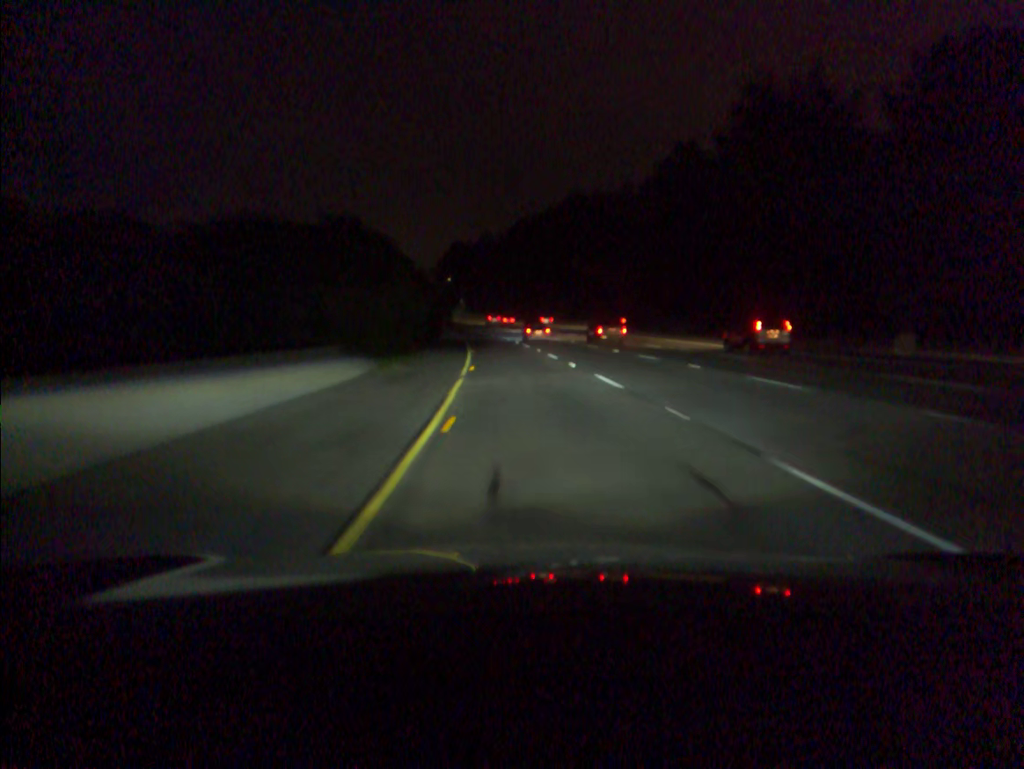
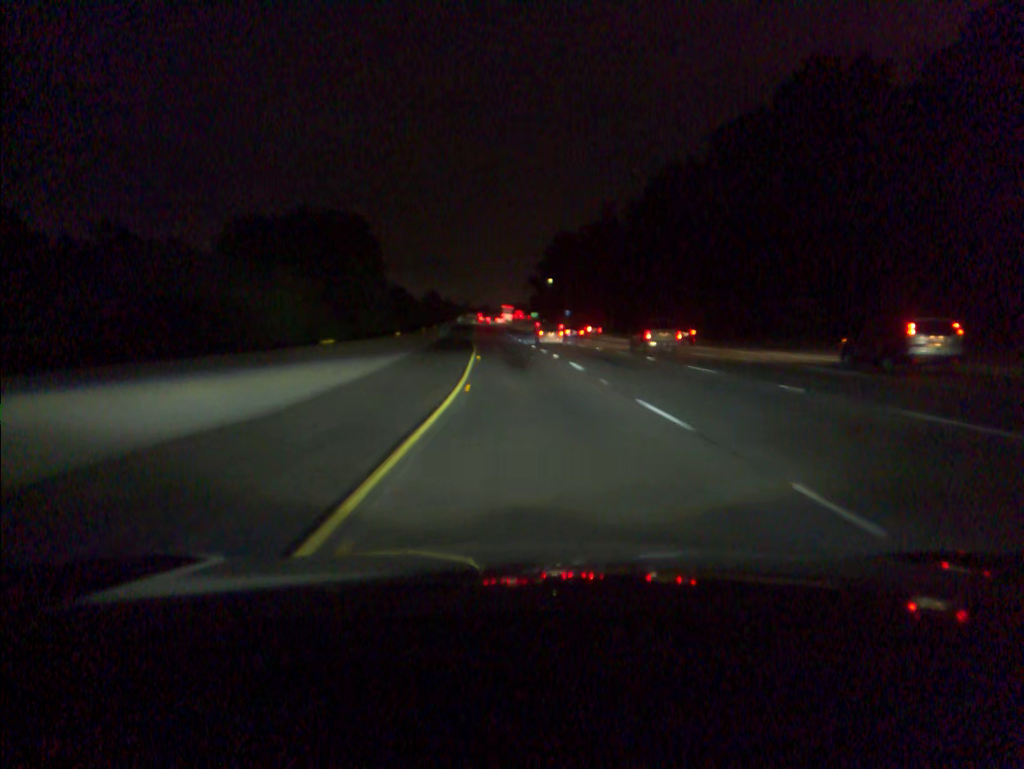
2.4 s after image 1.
(-5.2, +79.4) m; -8°
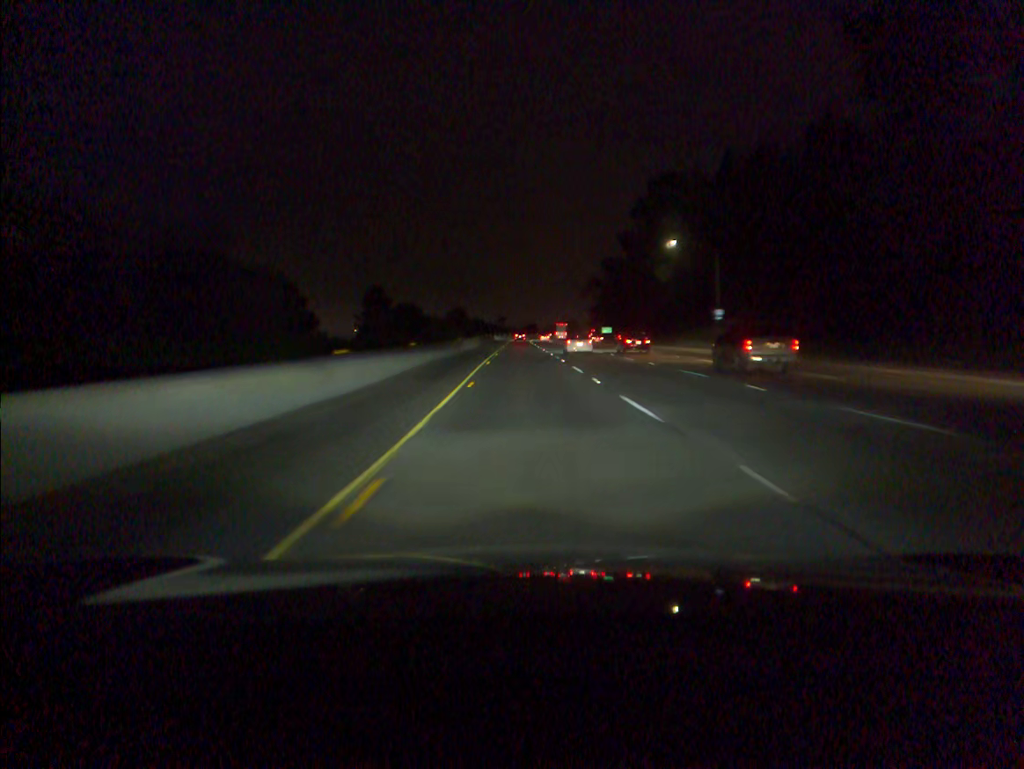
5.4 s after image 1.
(-4.5, +99.7) m; -3°
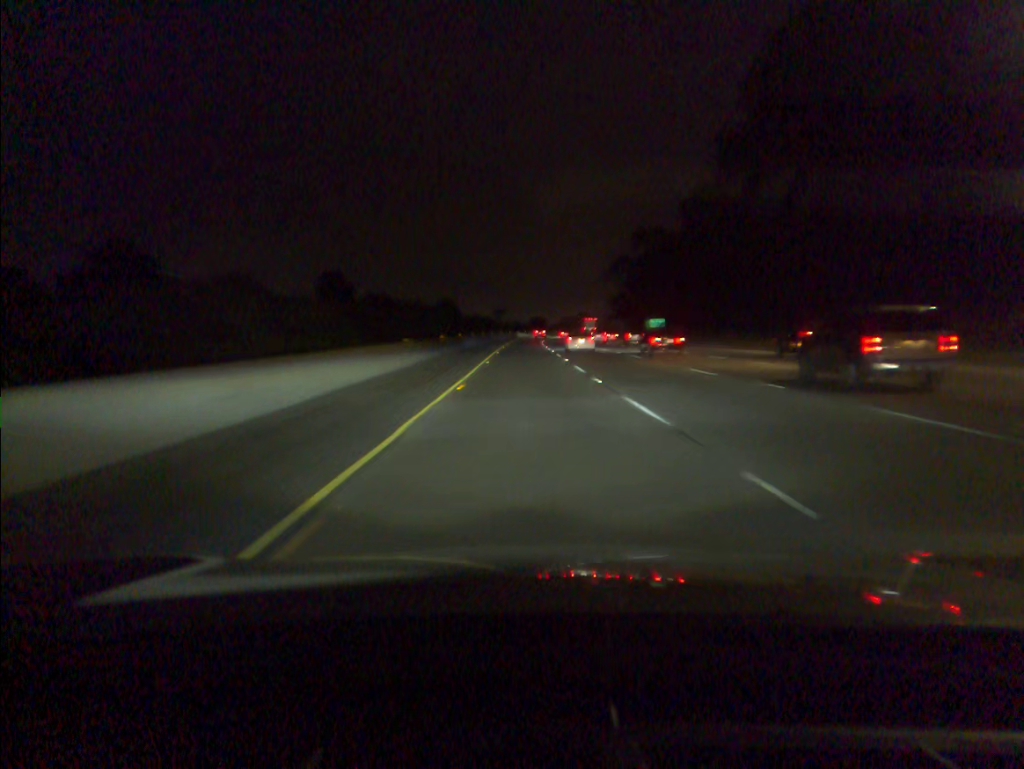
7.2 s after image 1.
(0.0, +59.9) m; 0°
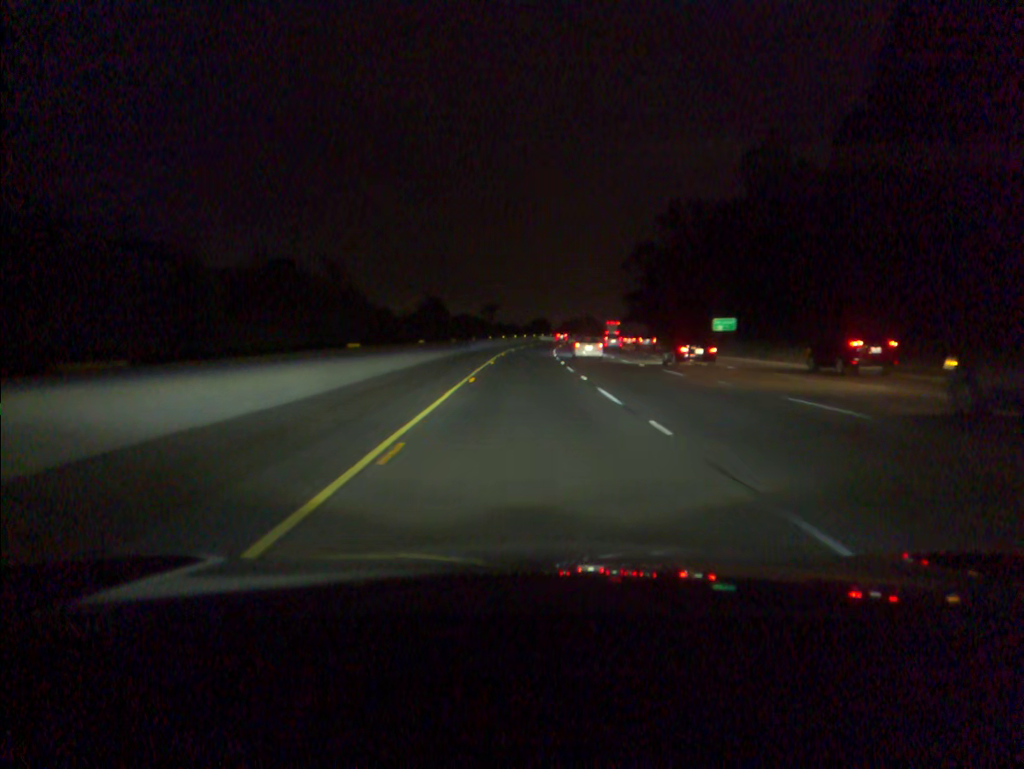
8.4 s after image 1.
(0.0, +40.0) m; 0°
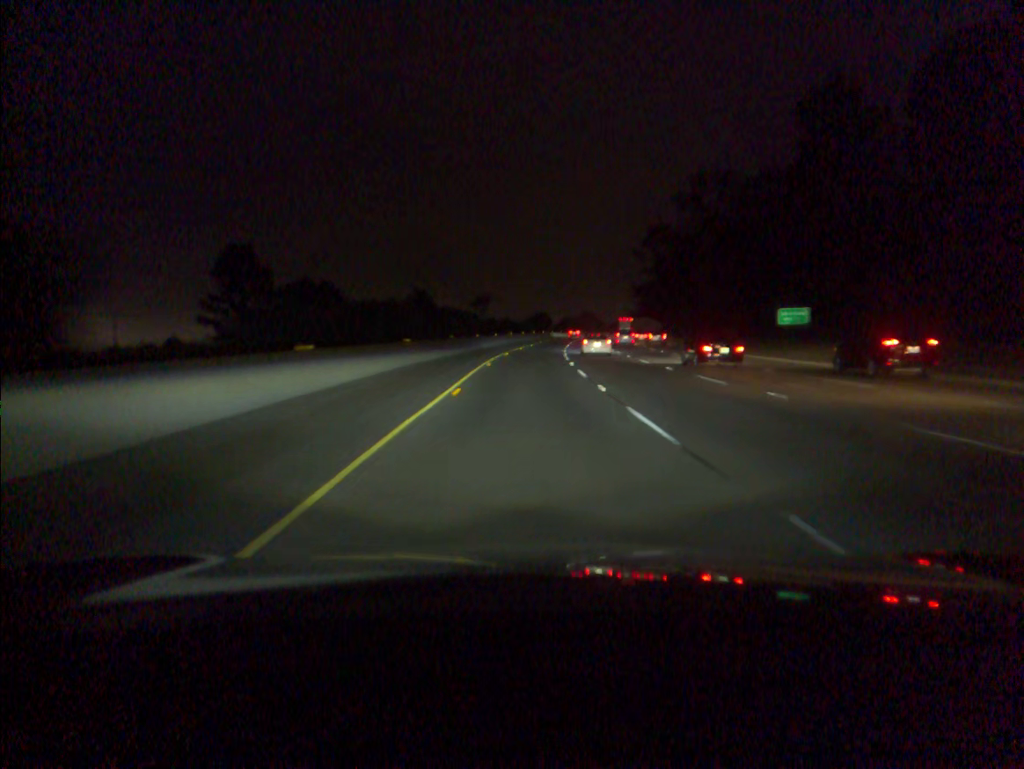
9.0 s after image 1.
(0.0, +20.0) m; 0°
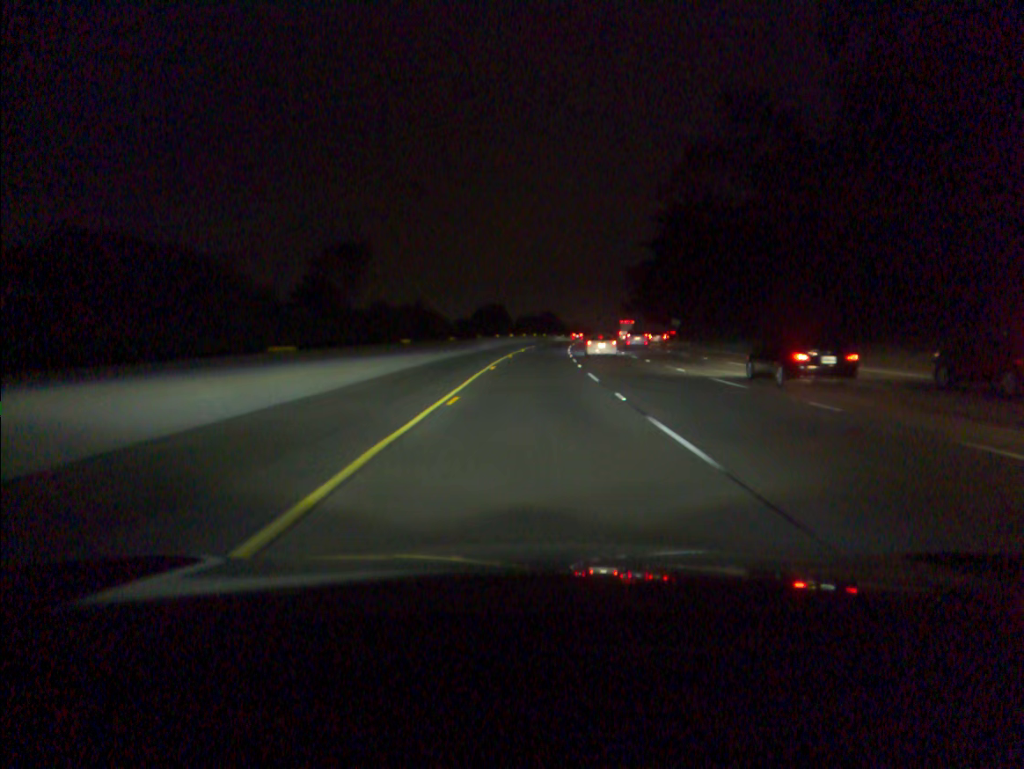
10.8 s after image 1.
(+1.3, +60.3) m; +3°
